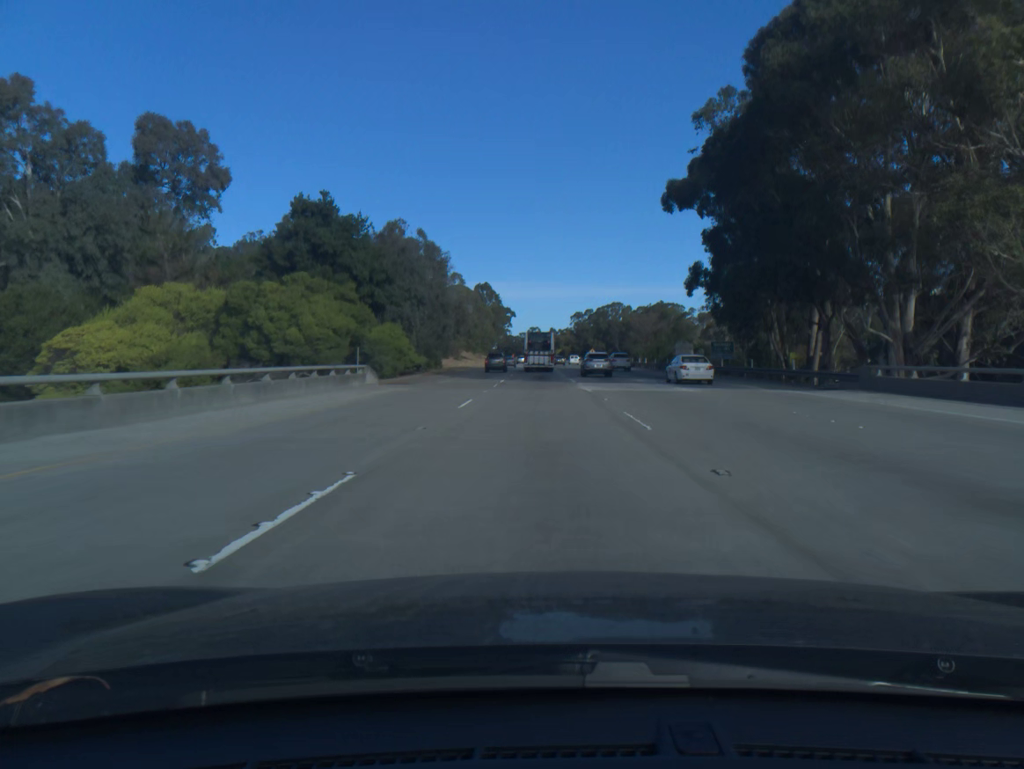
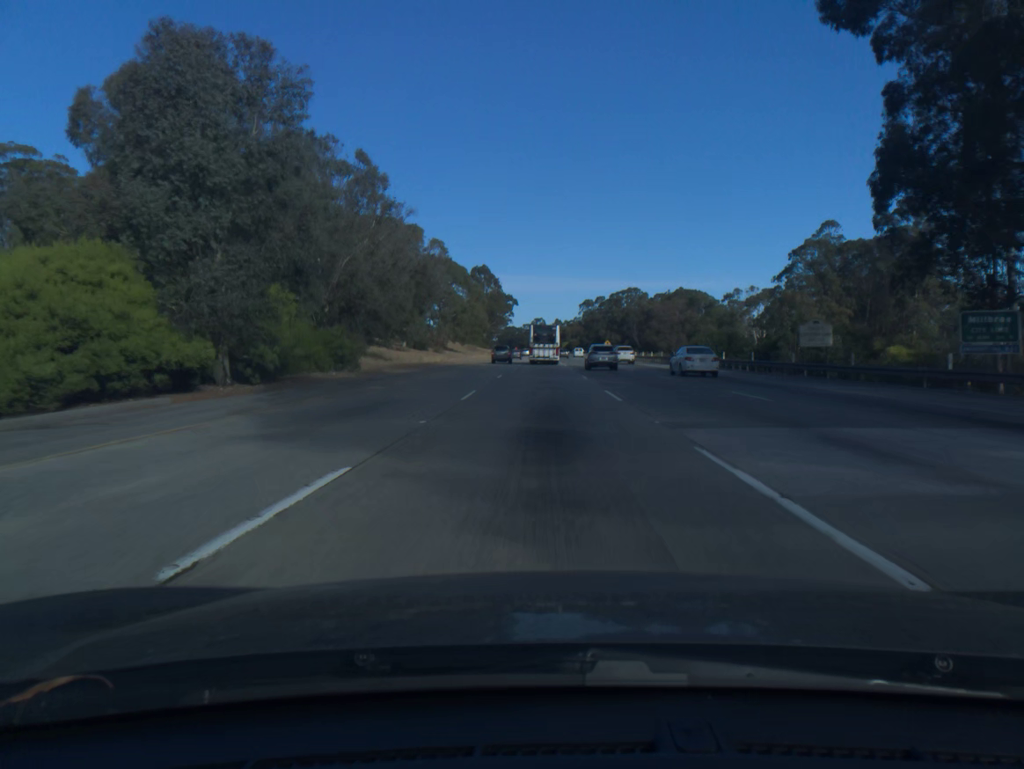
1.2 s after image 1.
(-0.1, +37.2) m; 0°
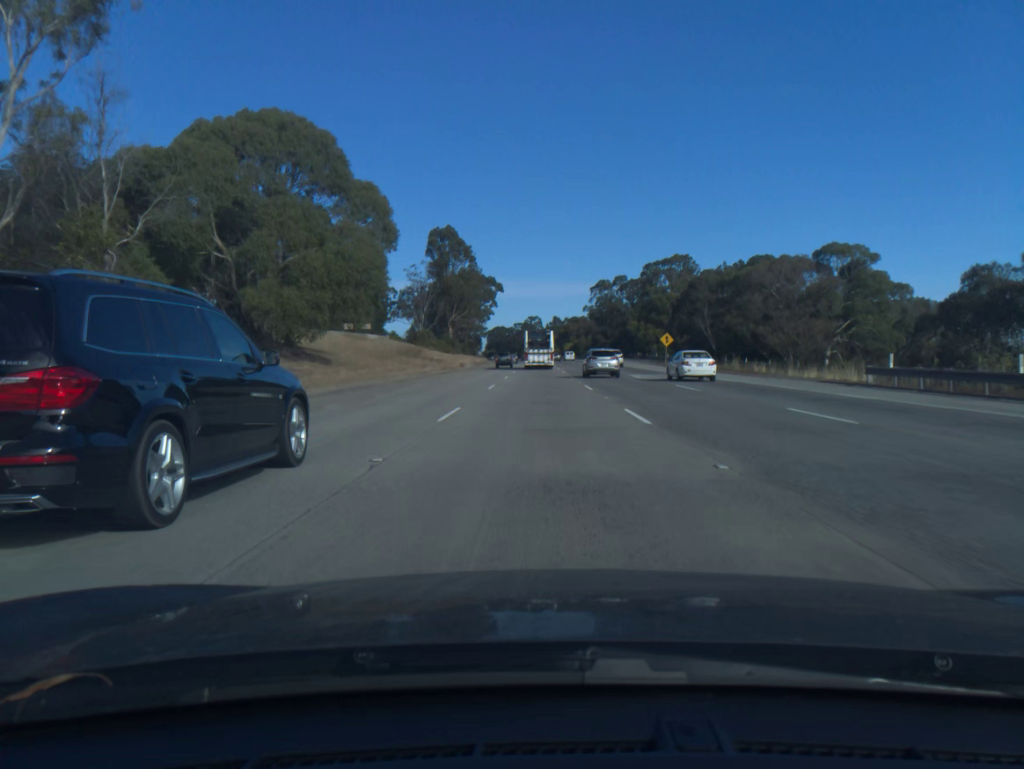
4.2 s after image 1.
(+0.2, +92.9) m; 0°
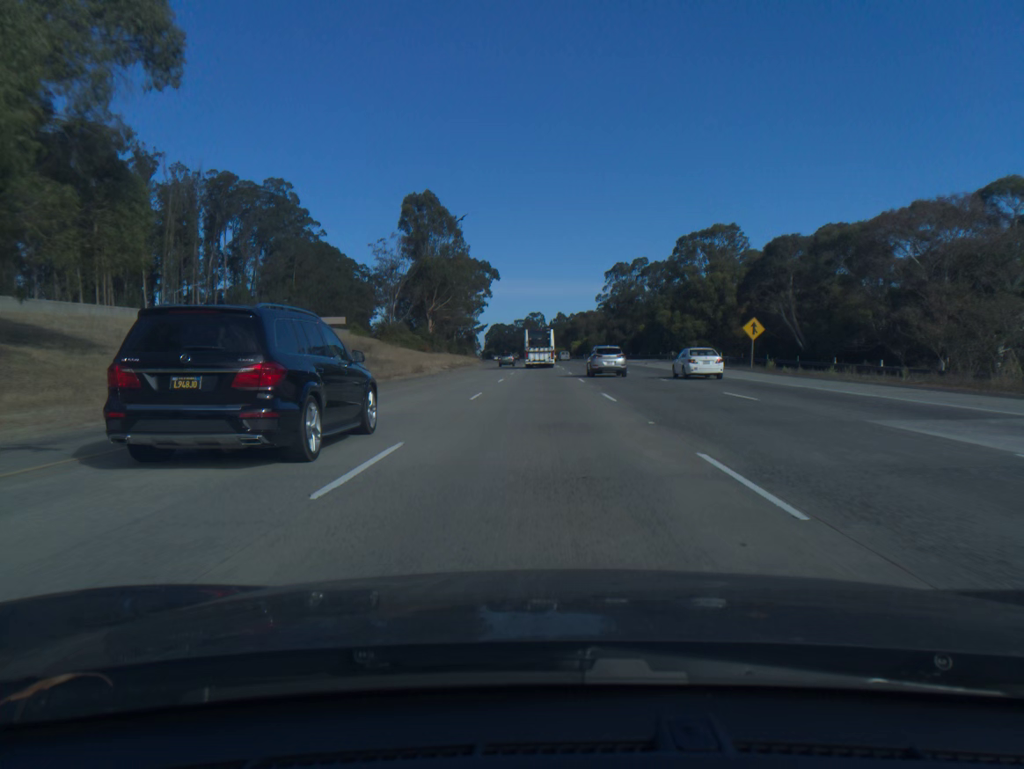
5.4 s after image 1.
(-0.1, +37.4) m; 0°
